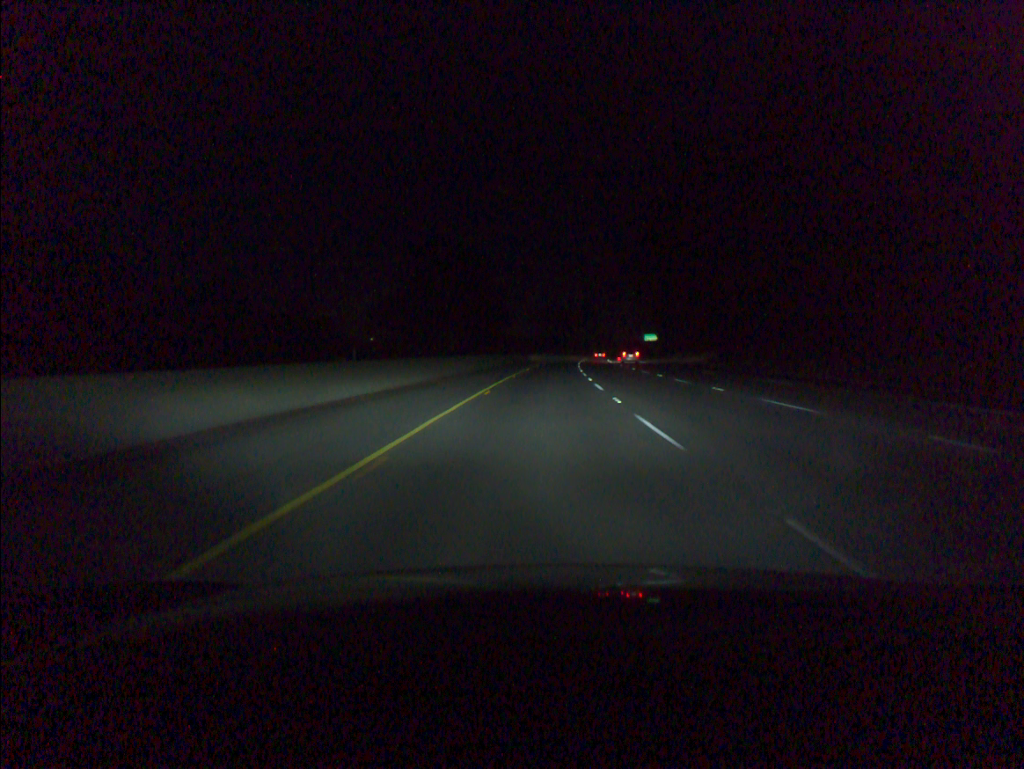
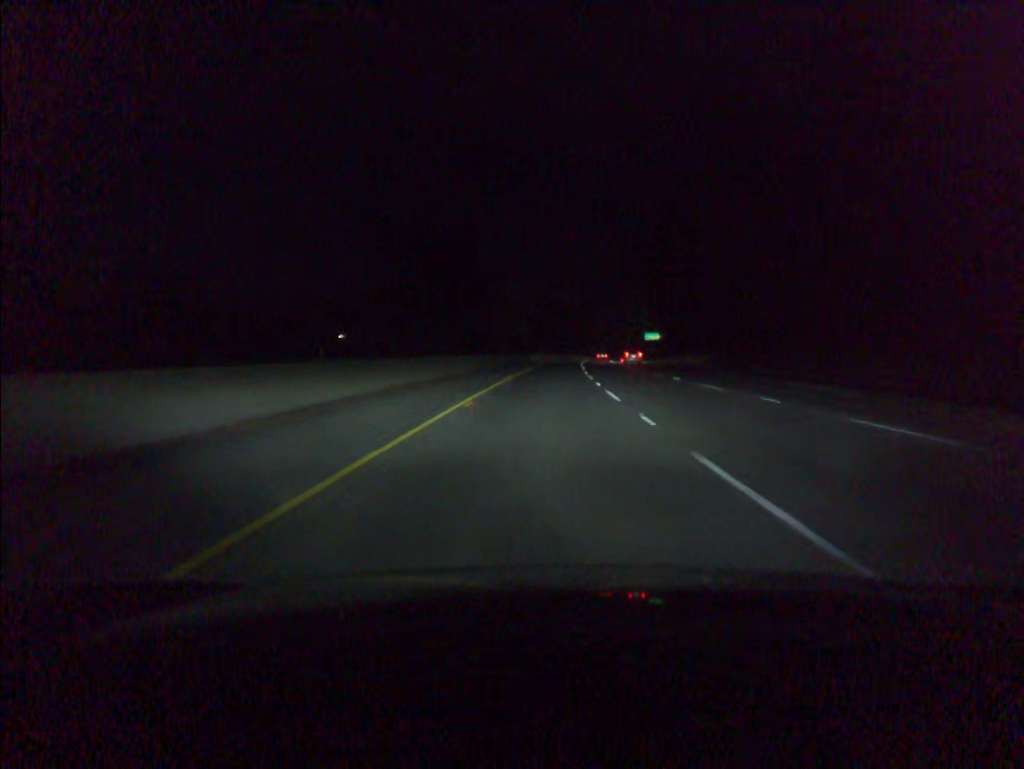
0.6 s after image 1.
(+0.1, +20.1) m; +1°
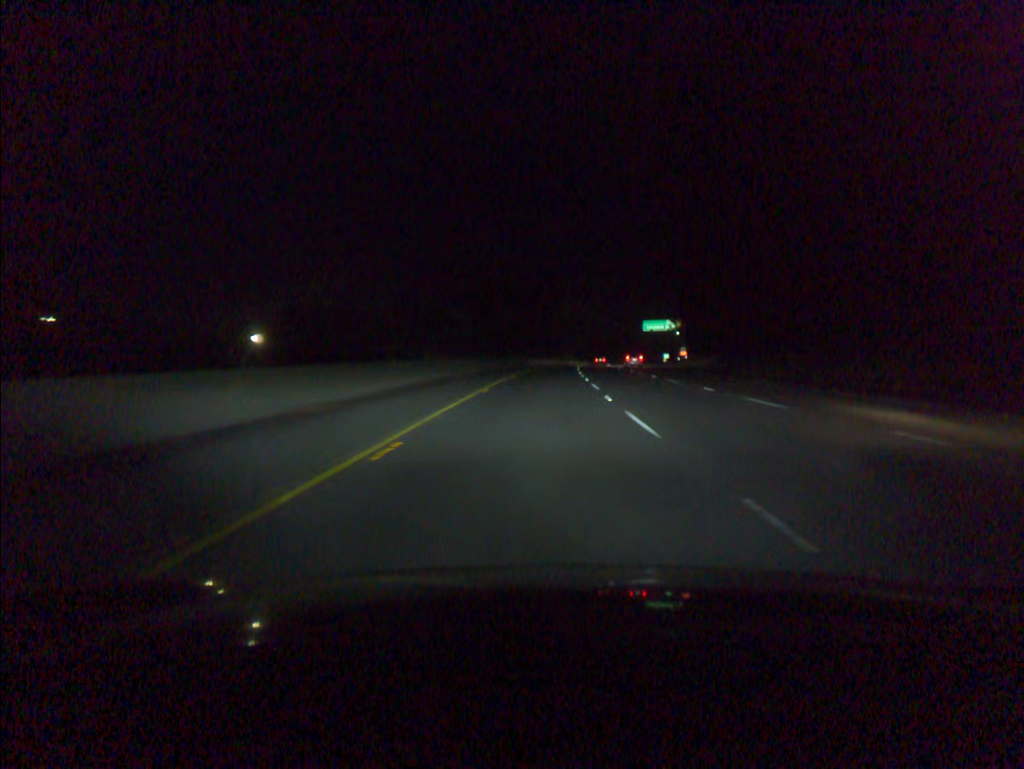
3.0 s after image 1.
(+2.4, +80.5) m; +3°
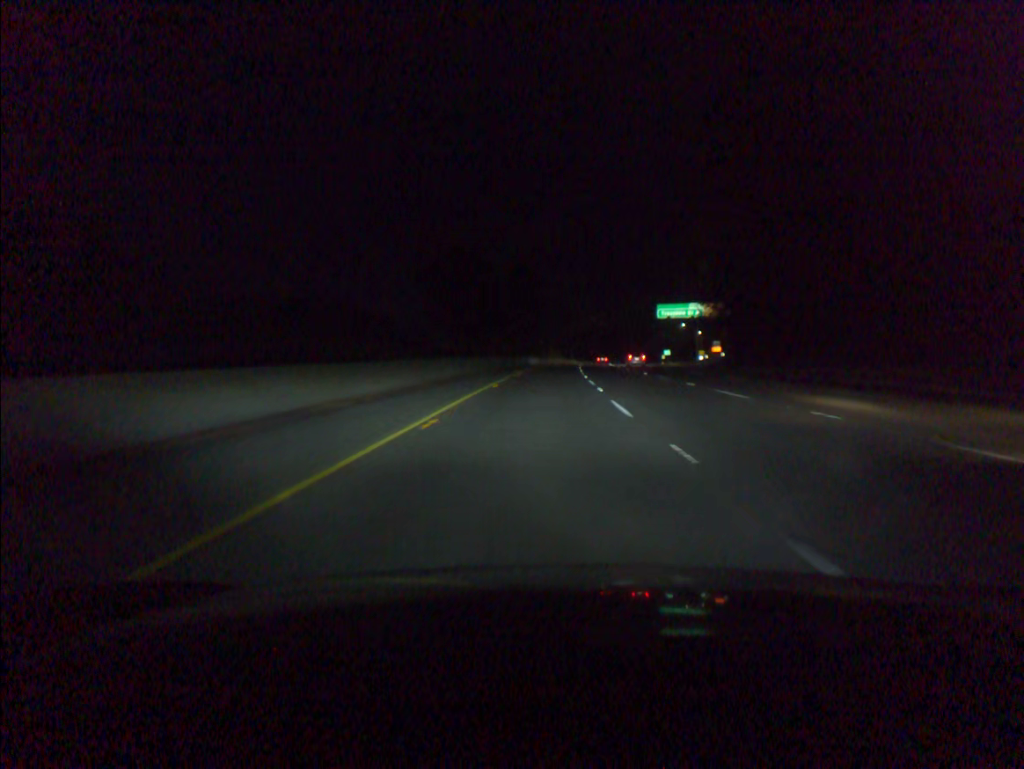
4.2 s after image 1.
(+0.5, +40.3) m; +1°
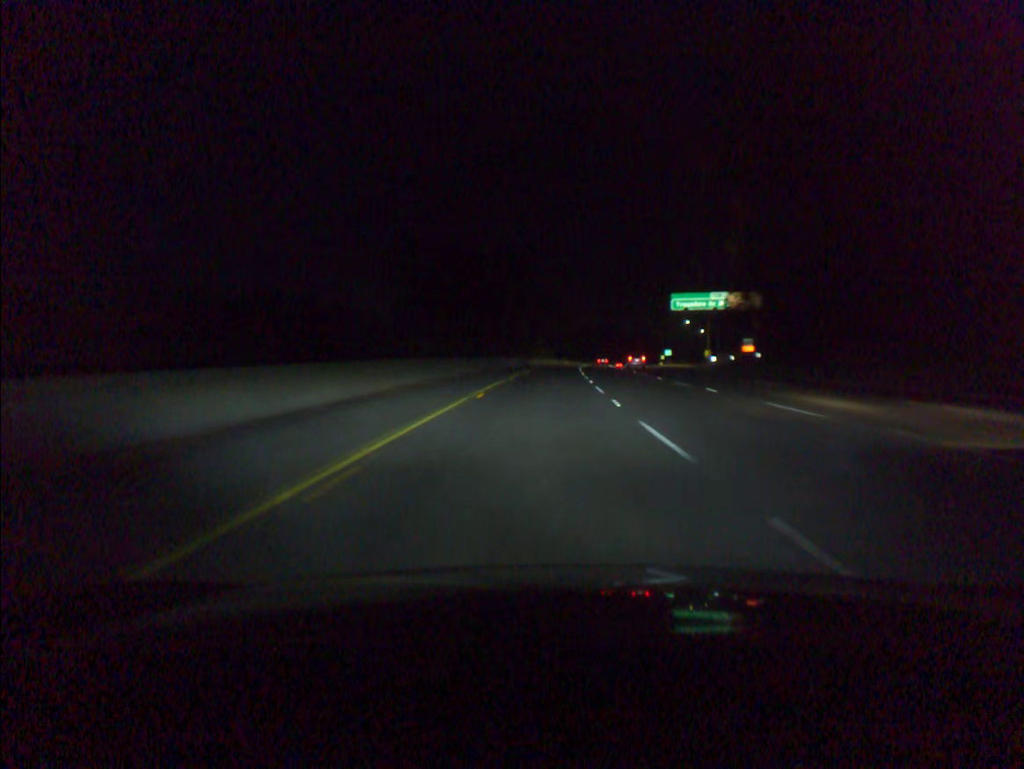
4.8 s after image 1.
(+0.1, +20.2) m; +1°
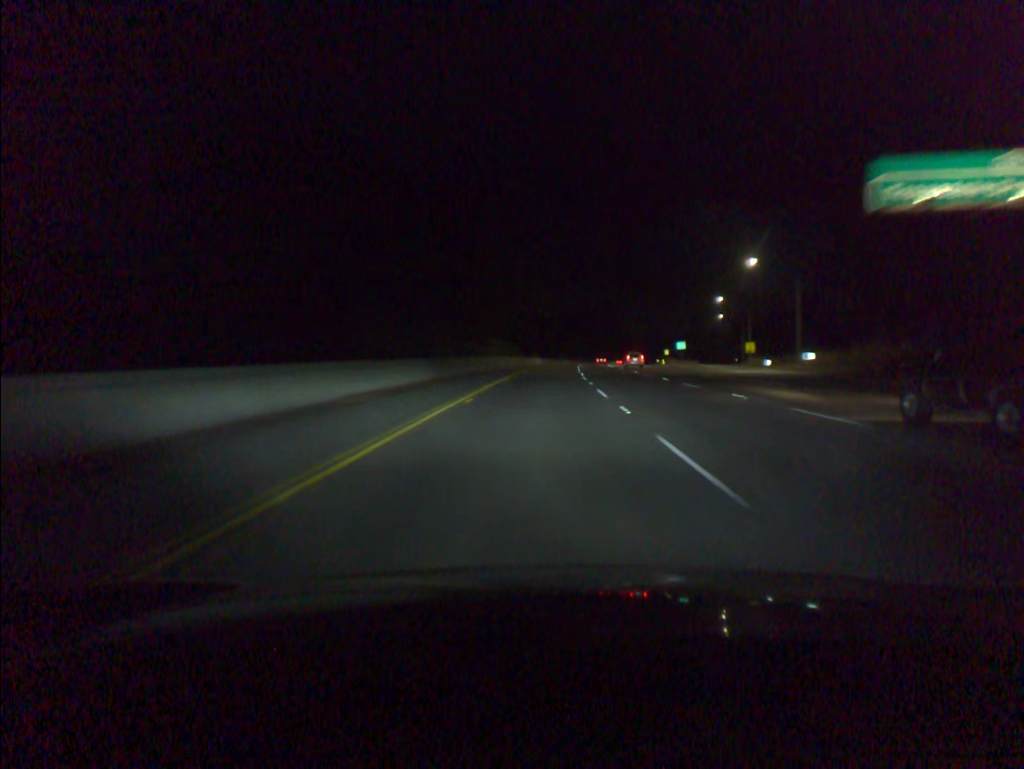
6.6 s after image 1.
(+1.2, +60.8) m; +2°
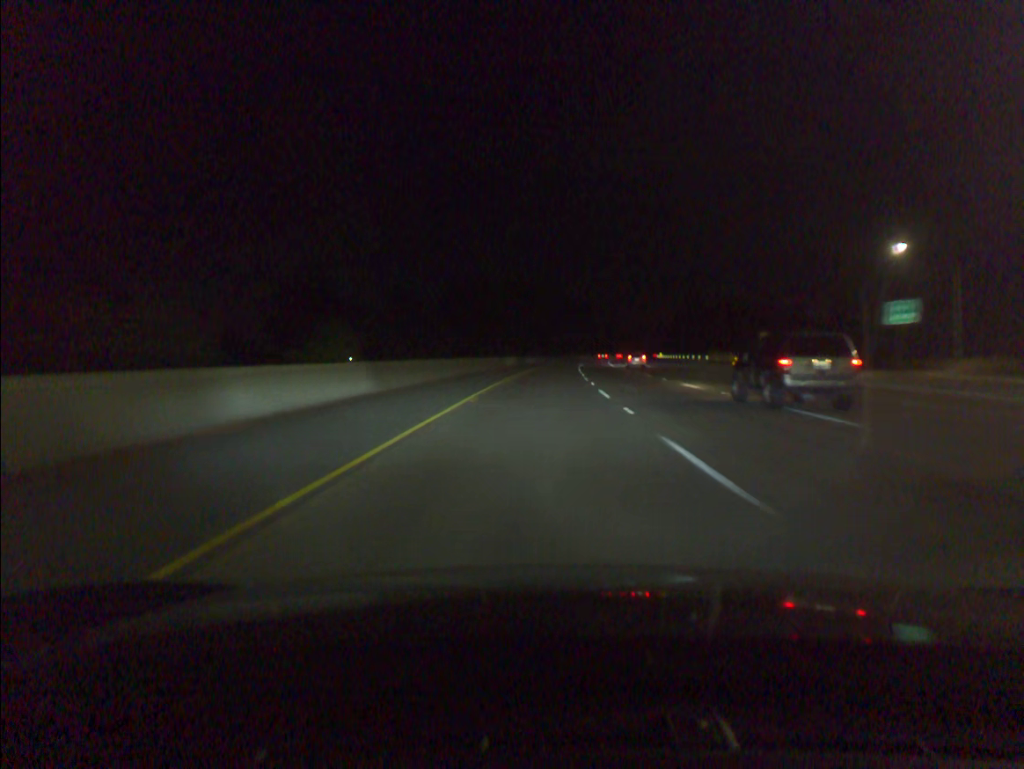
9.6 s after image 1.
(+3.1, +101.5) m; +4°
